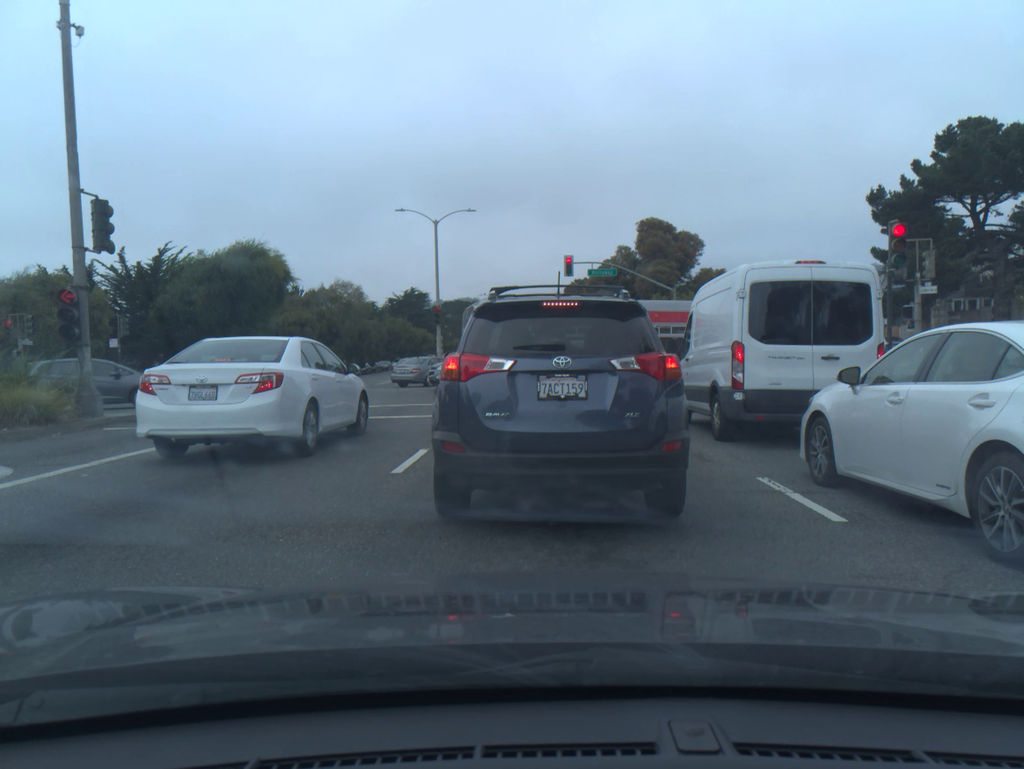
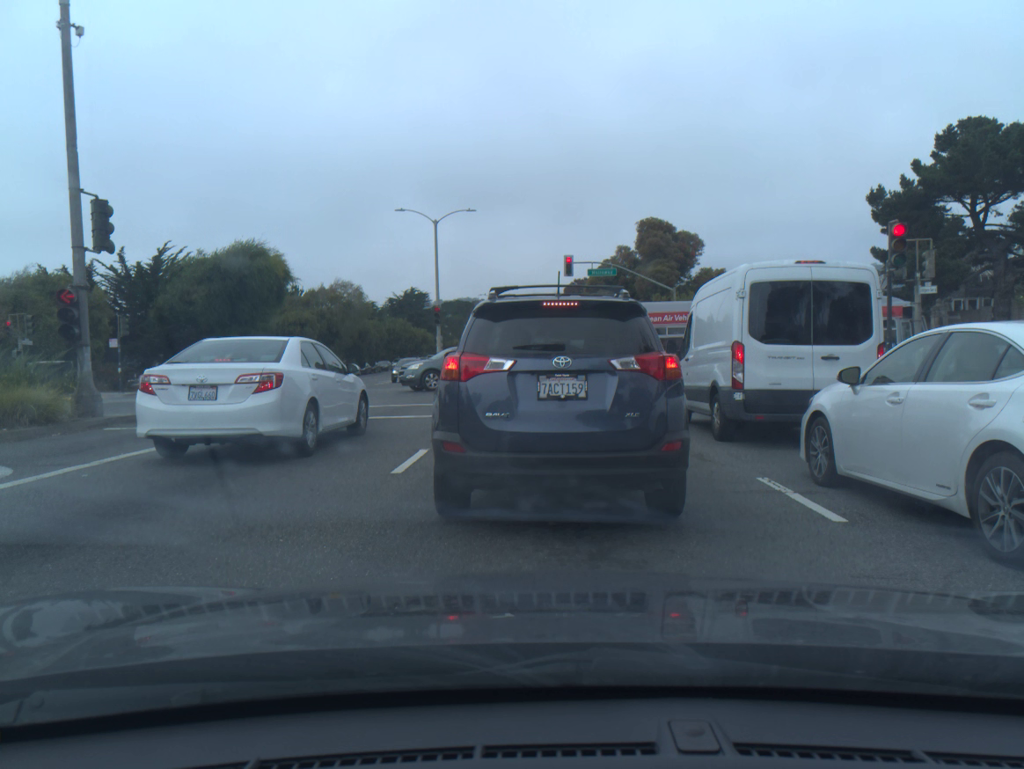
(0.0, 0.0) m; 0°
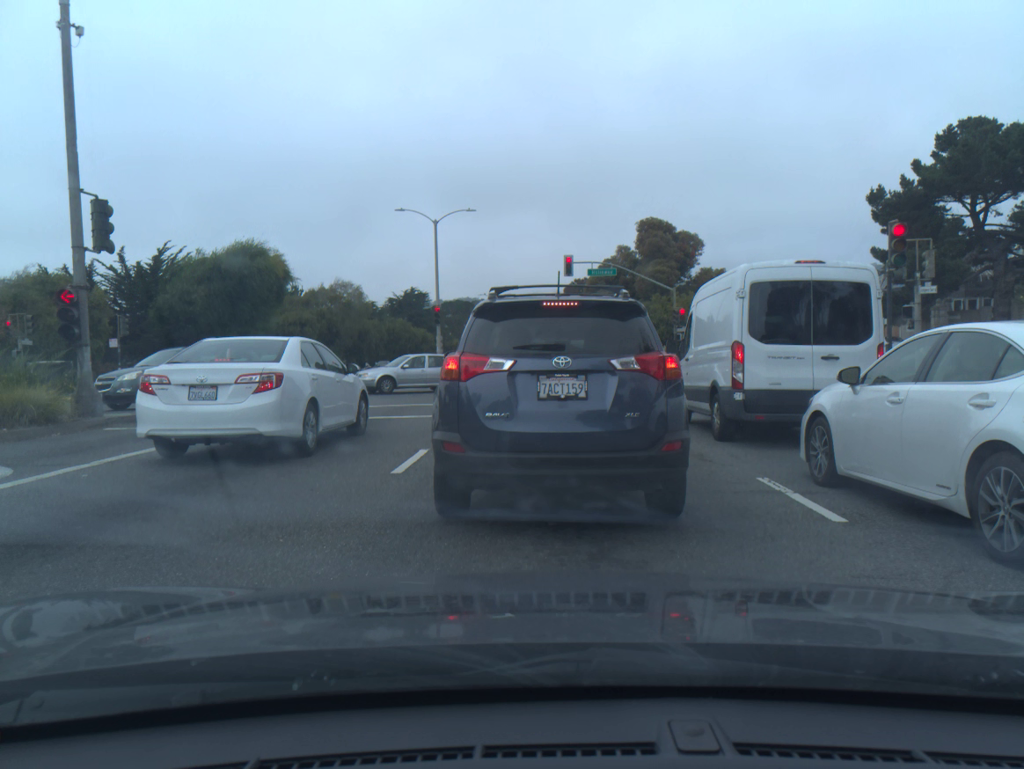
(0.0, 0.0) m; 0°
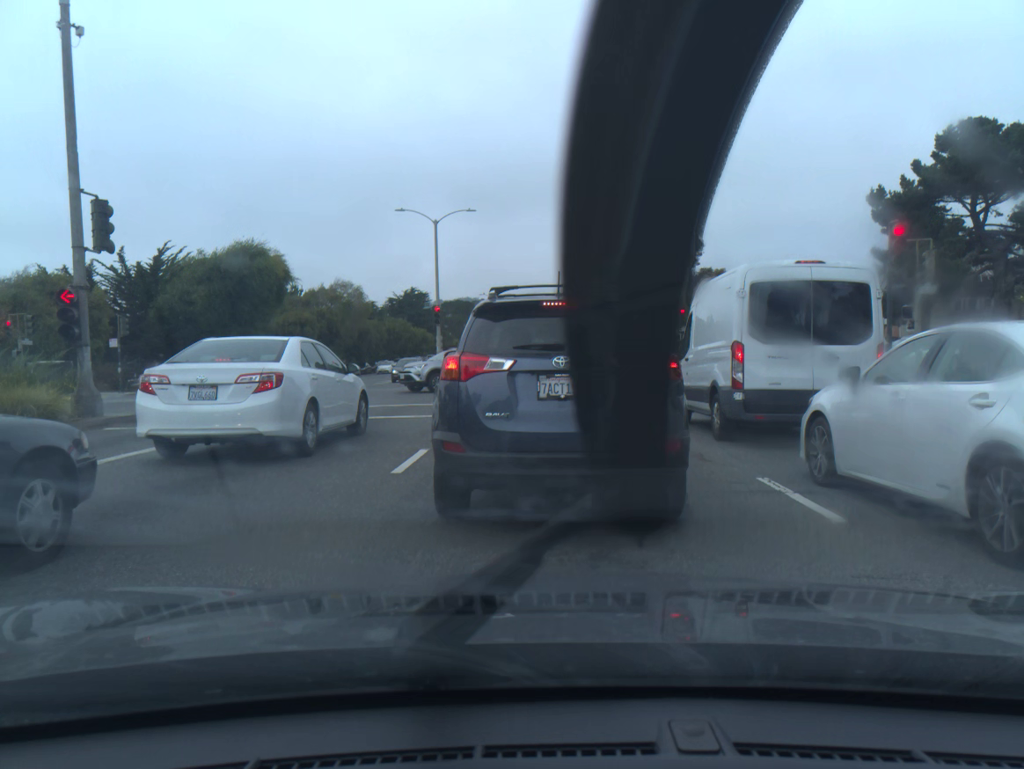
(0.0, 0.0) m; 0°
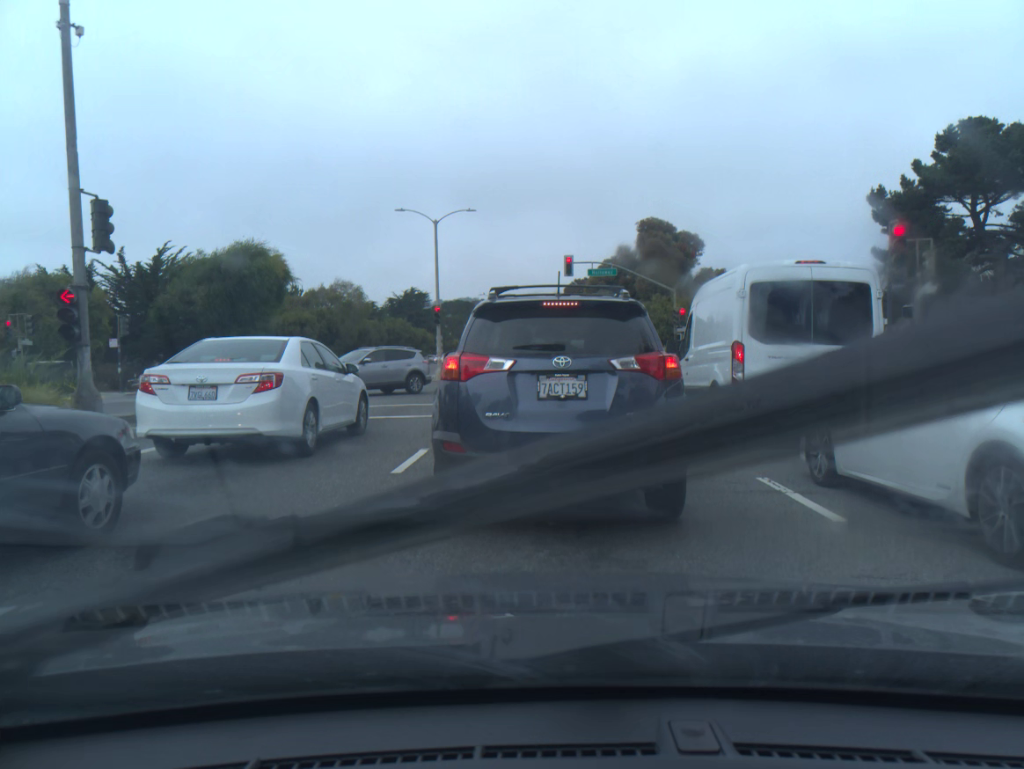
(0.0, 0.0) m; 0°
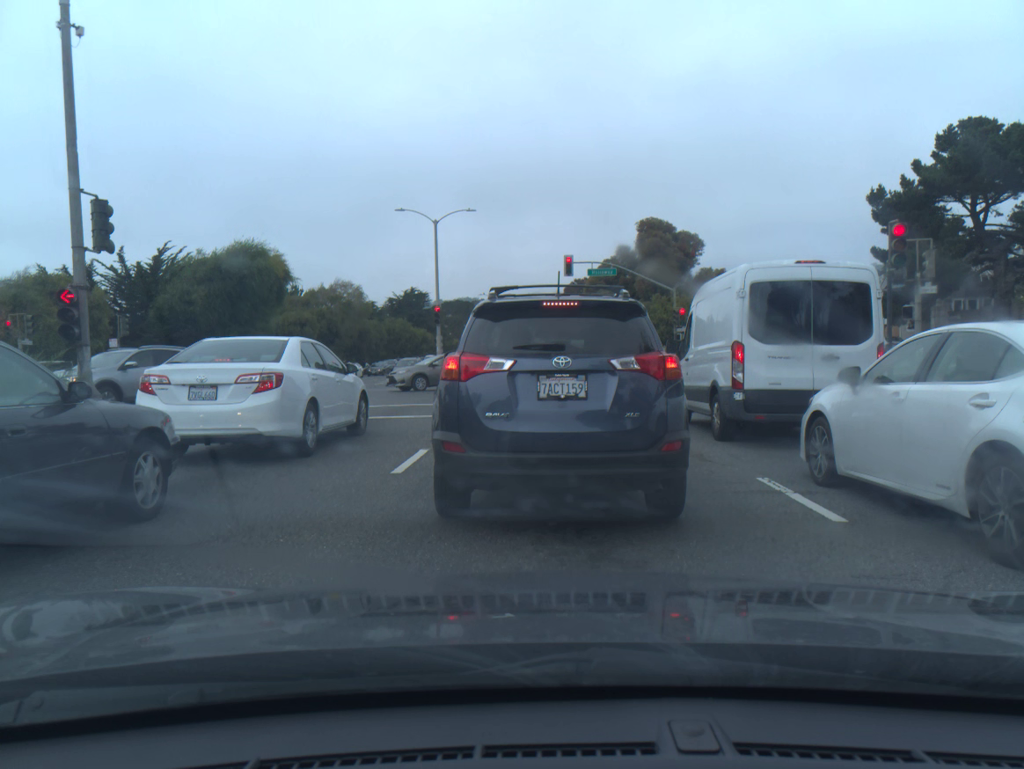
(0.0, 0.0) m; 0°
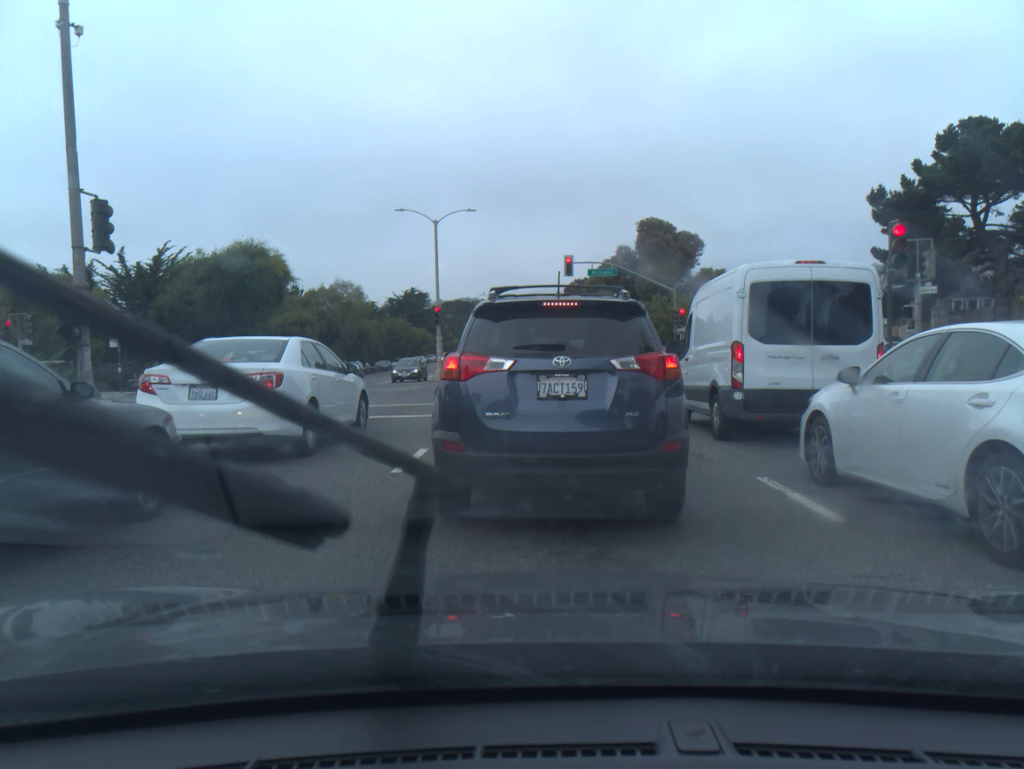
(0.0, 0.0) m; 0°
